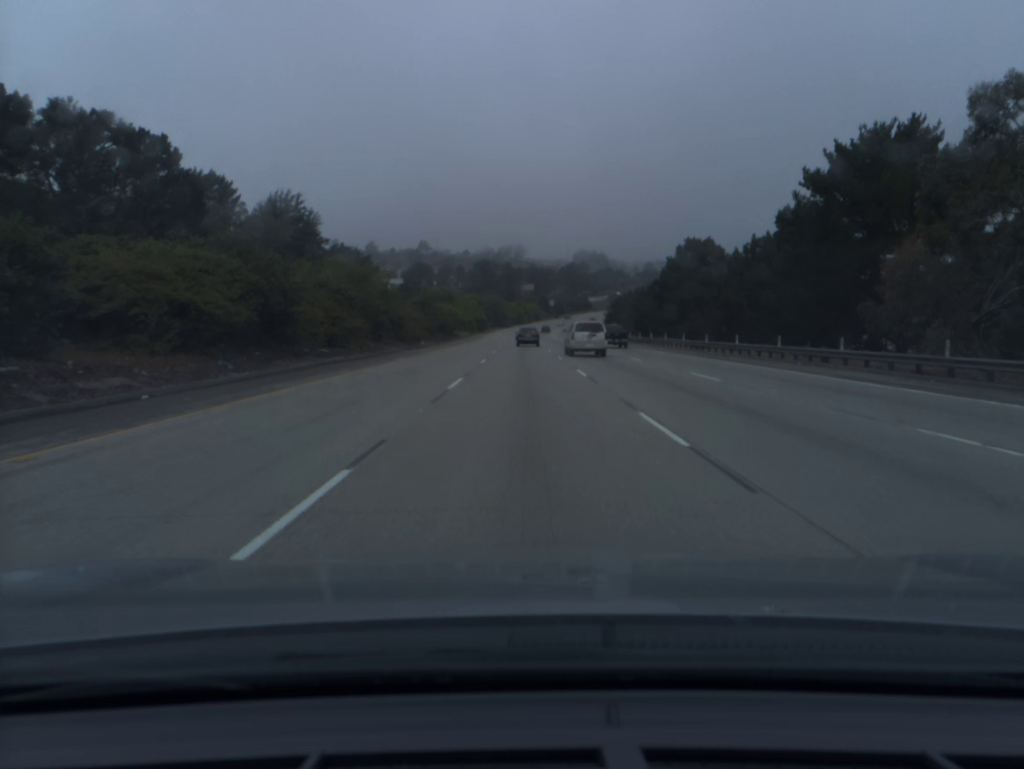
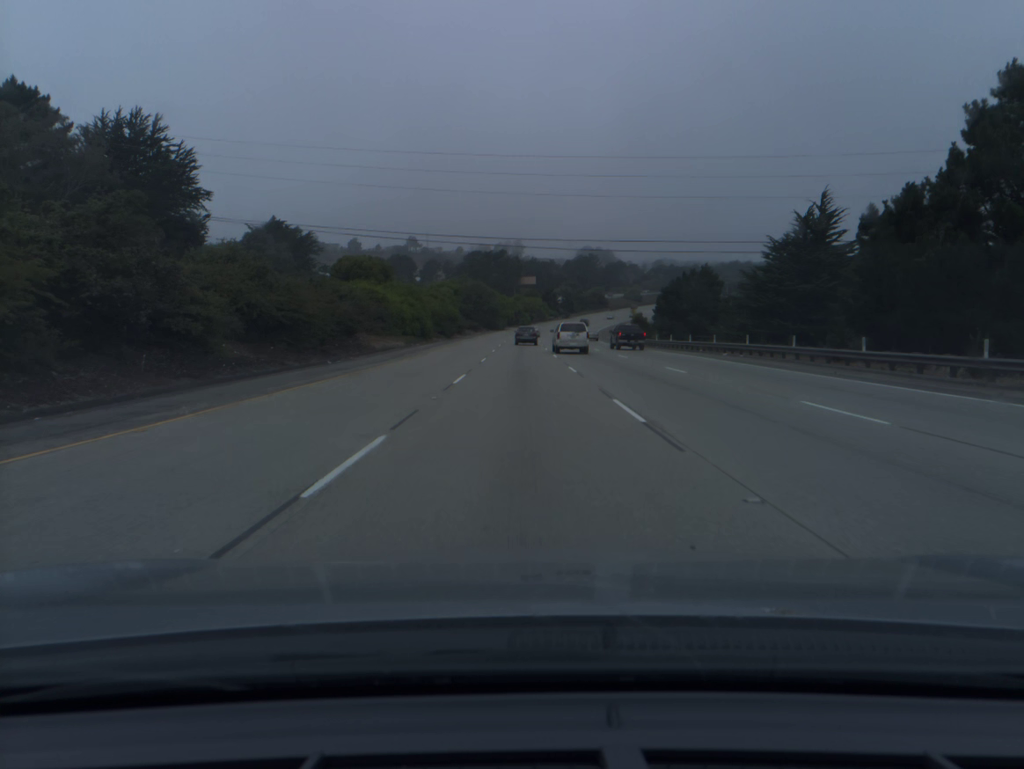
(0.0, +70.3) m; 0°
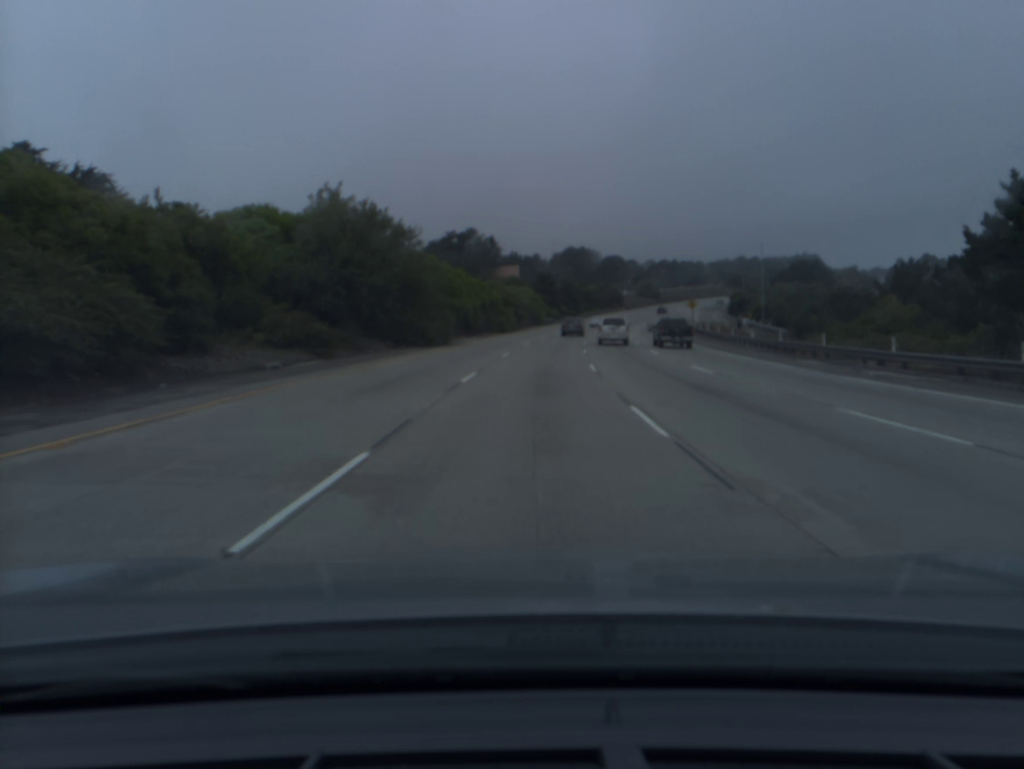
(+0.4, +89.4) m; +1°
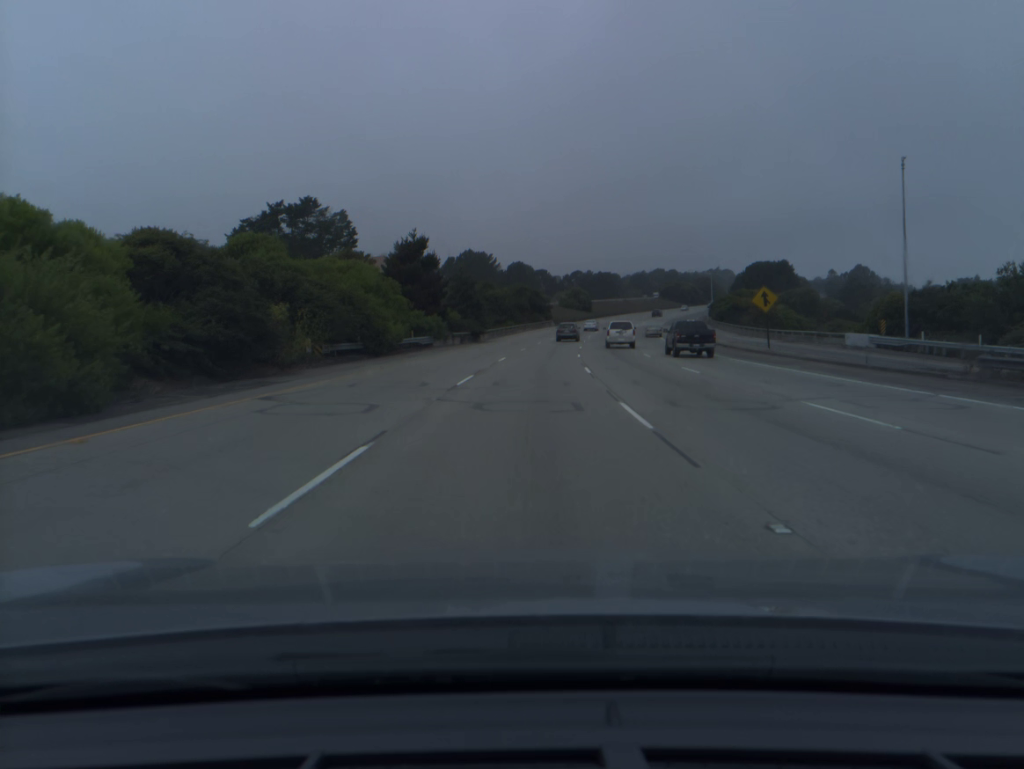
(+4.5, +71.8) m; +7°
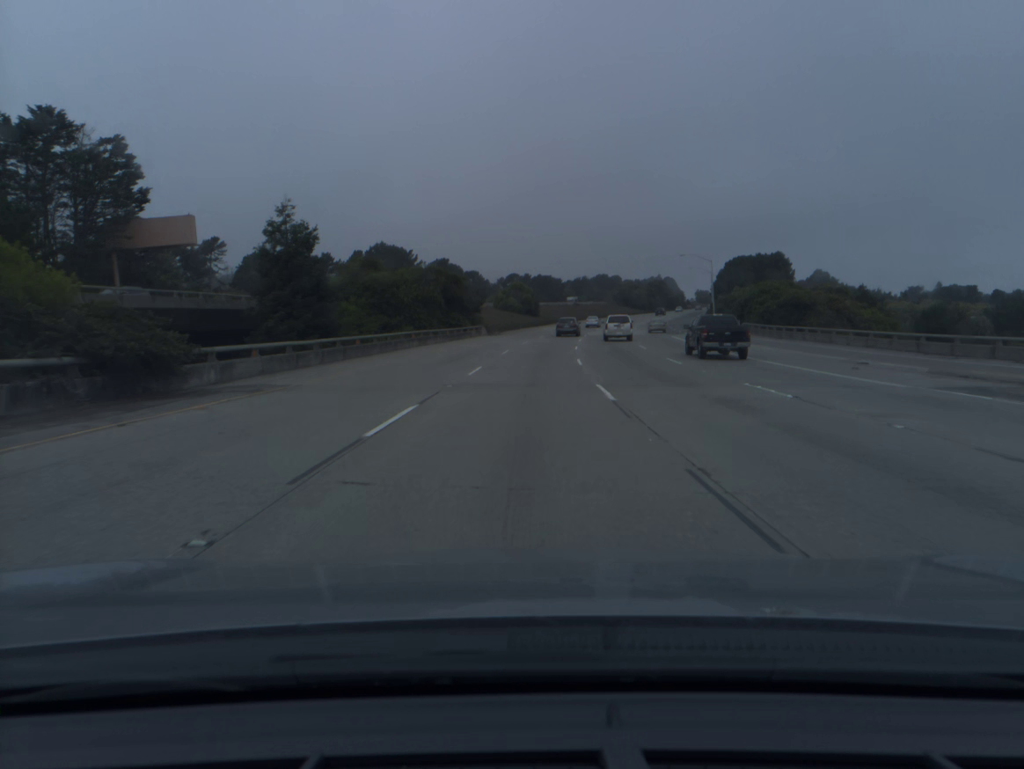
(+2.4, +54.0) m; +5°
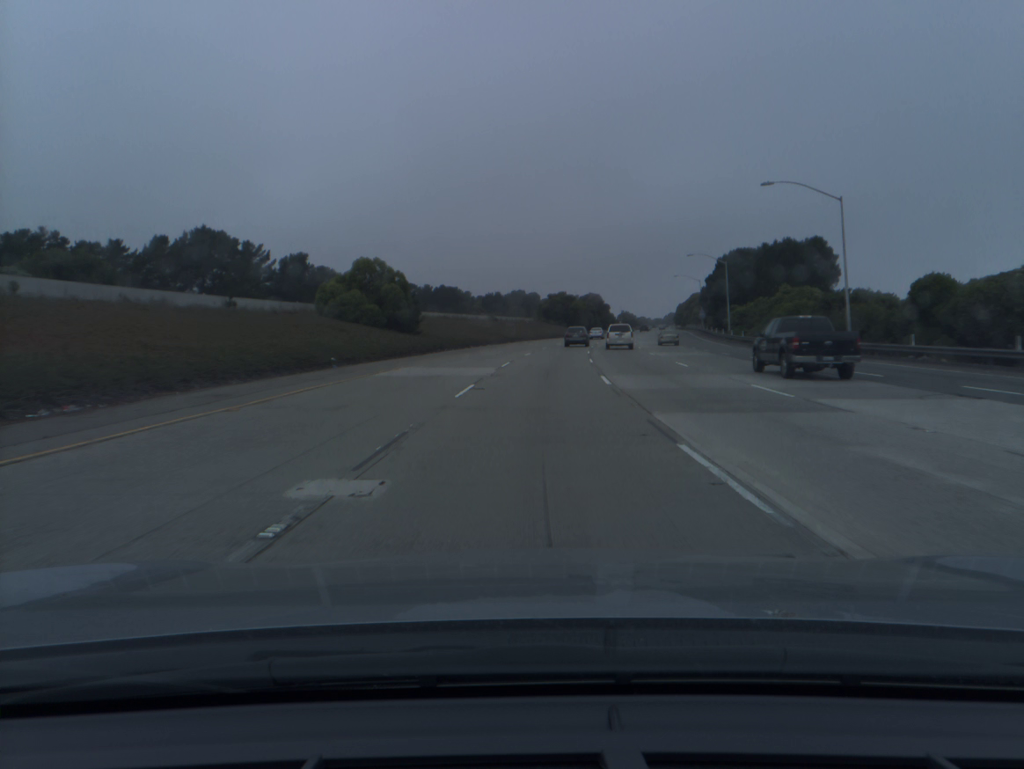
(+3.9, +71.7) m; +7°
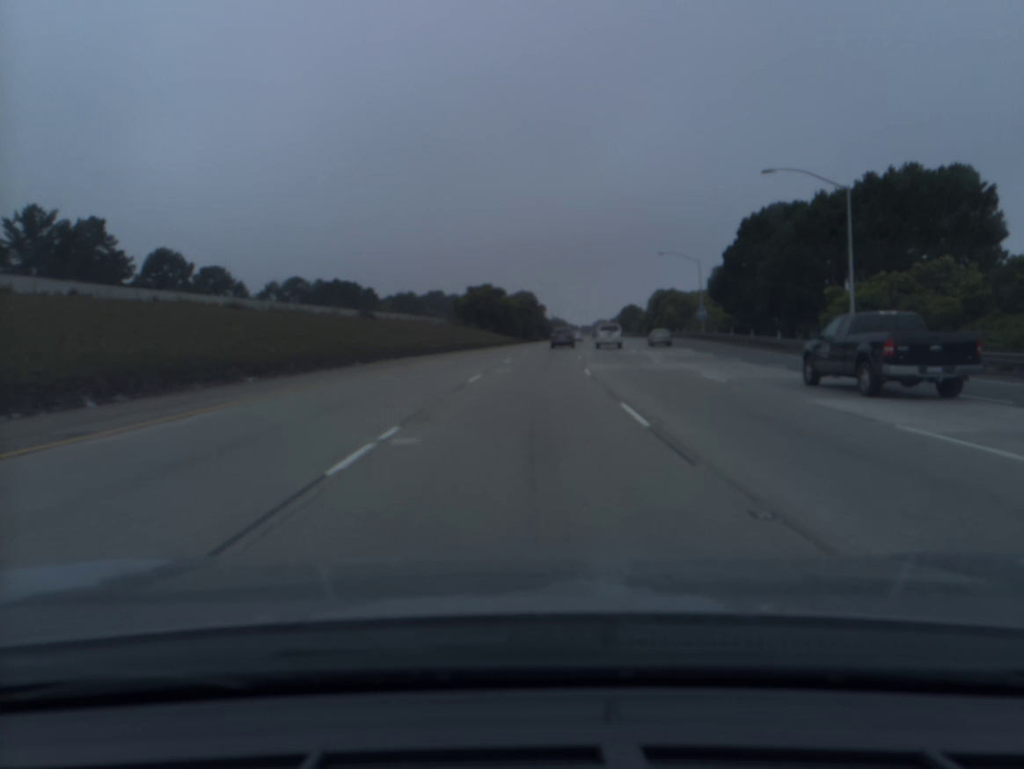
(+2.7, +53.3) m; +6°
